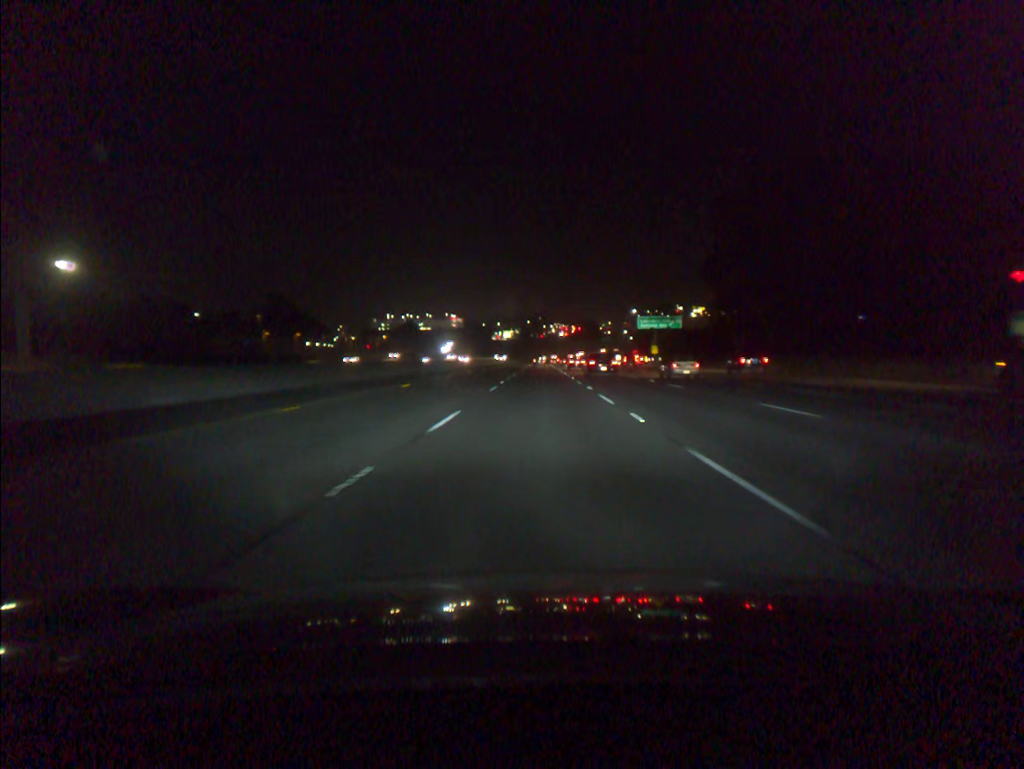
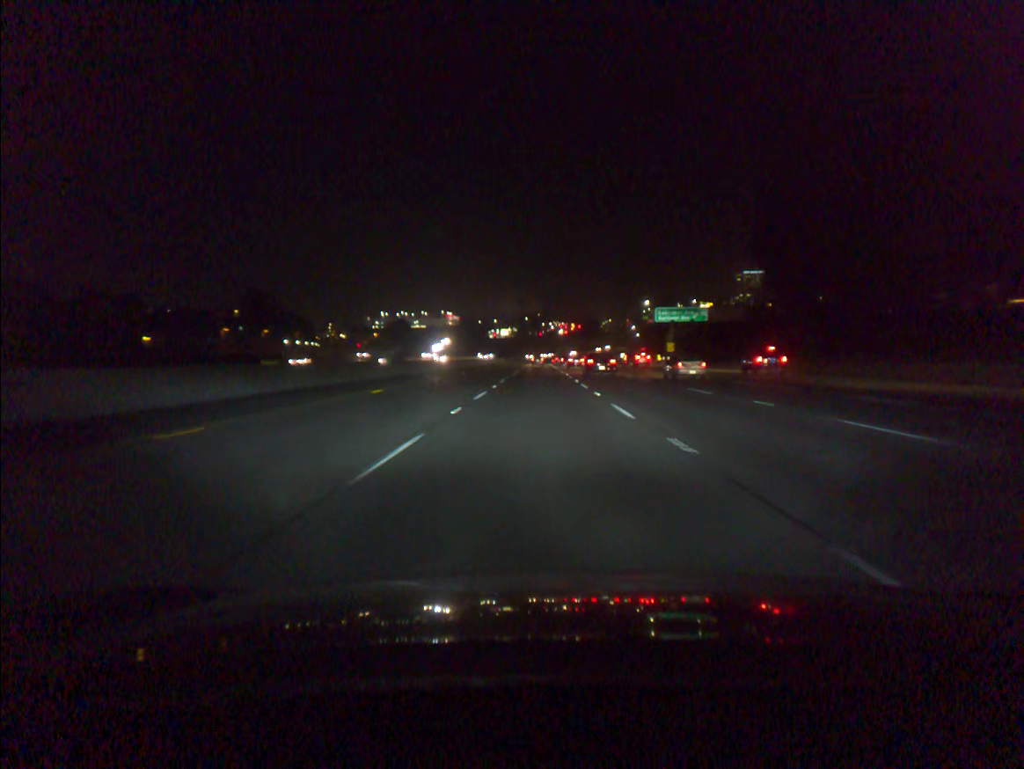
(0.0, +19.7) m; 0°
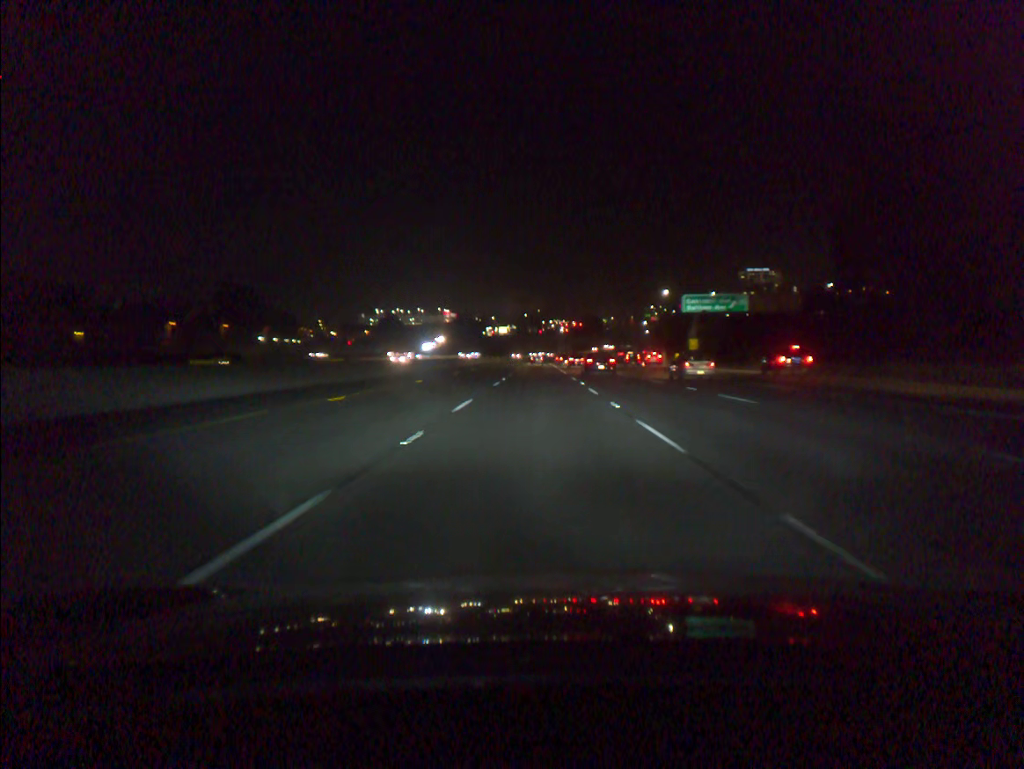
(0.0, +19.7) m; 0°
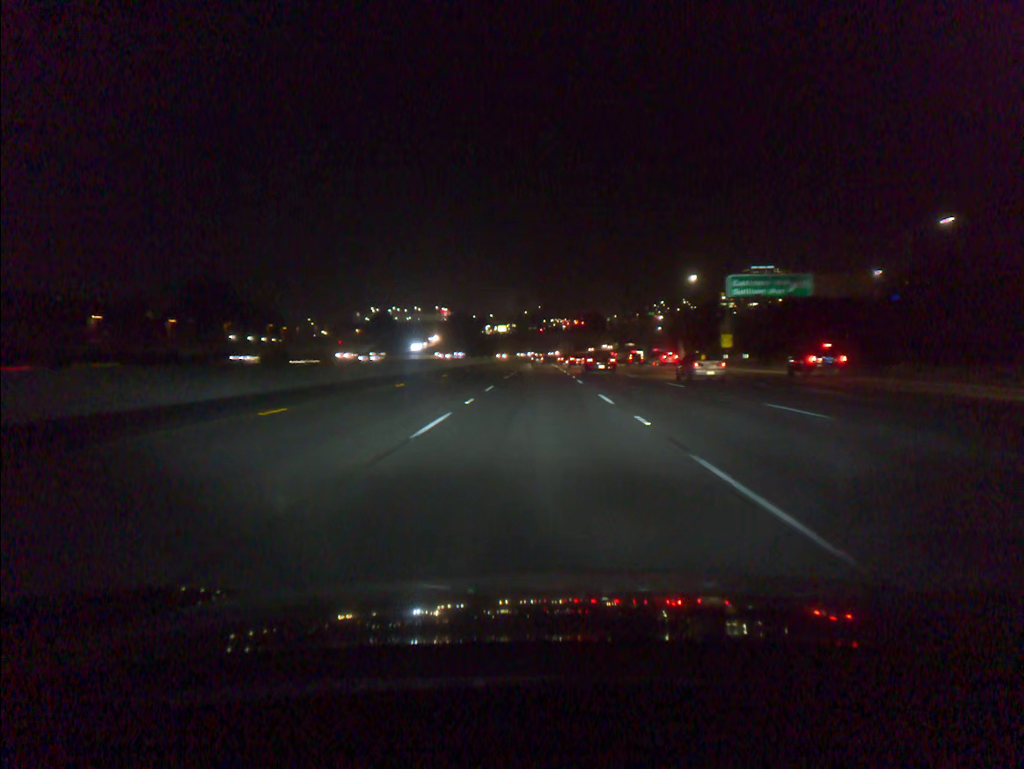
(0.0, +19.8) m; 0°
